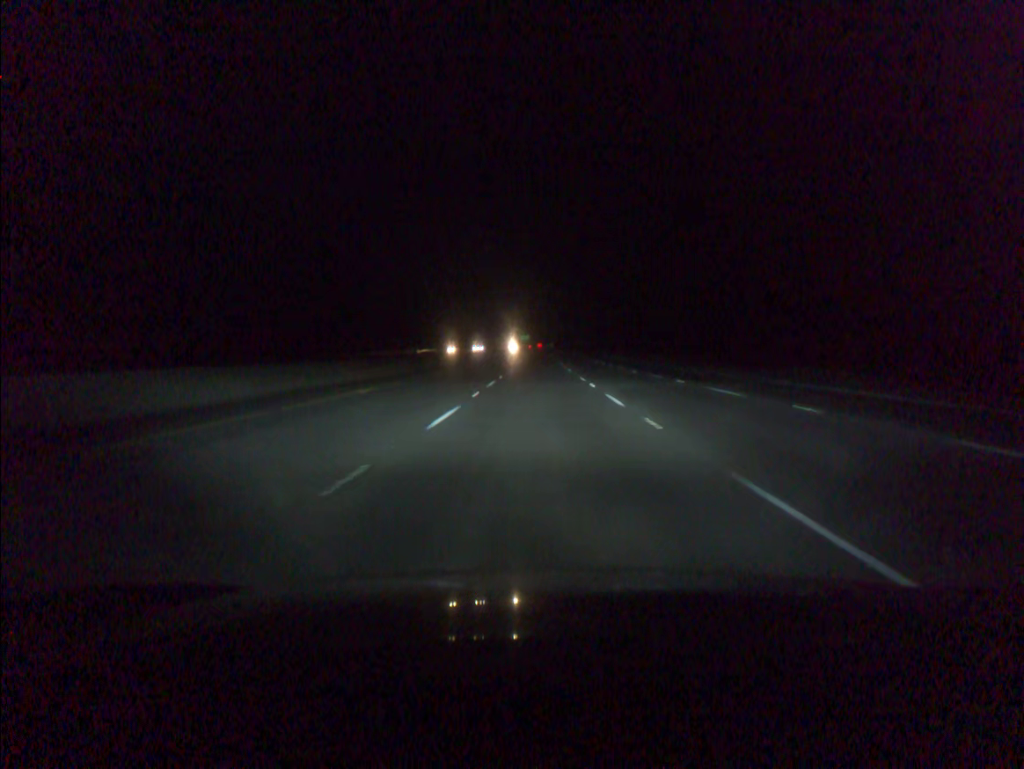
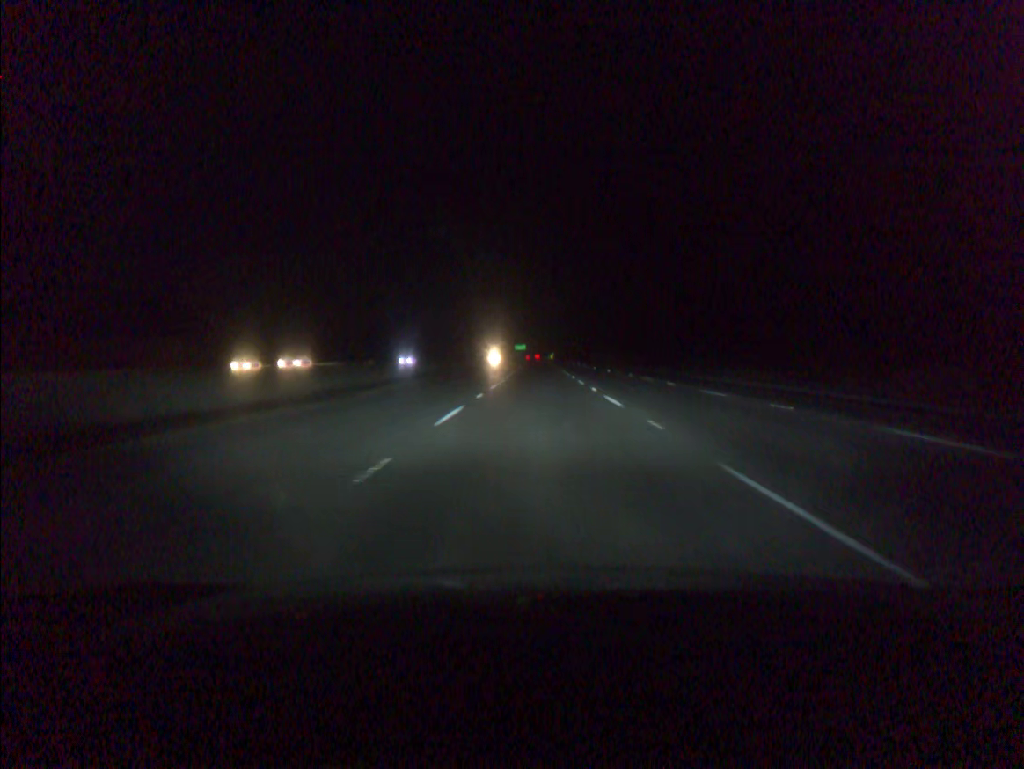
(-0.2, +101.3) m; 0°
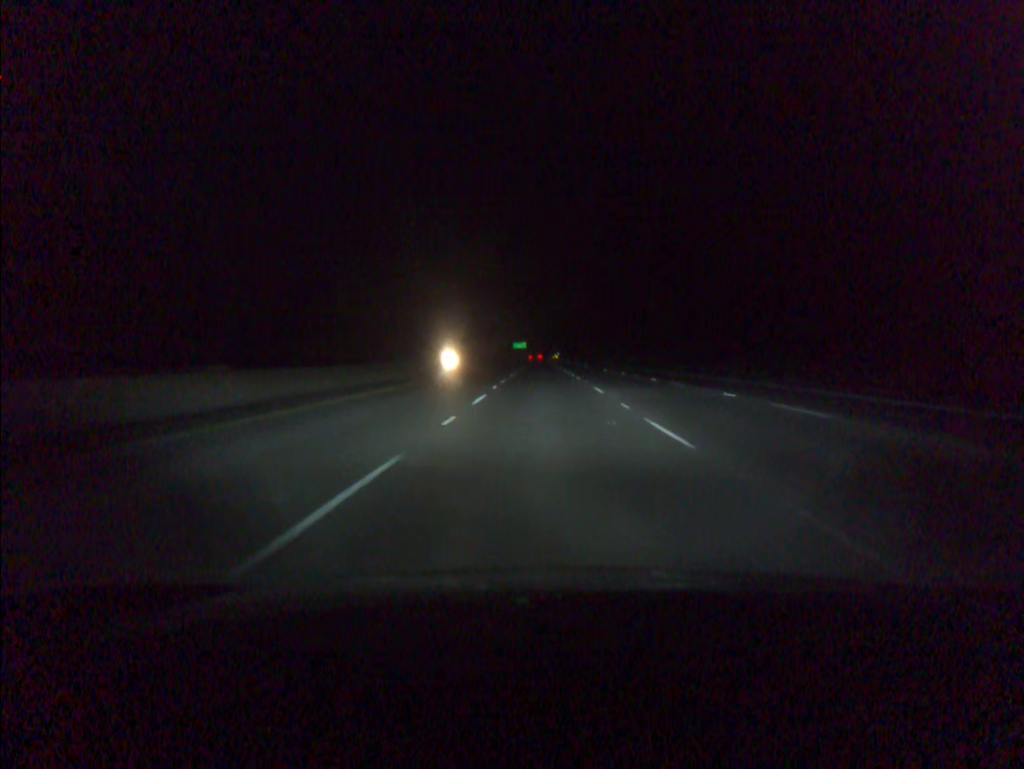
(-0.2, +81.2) m; 0°
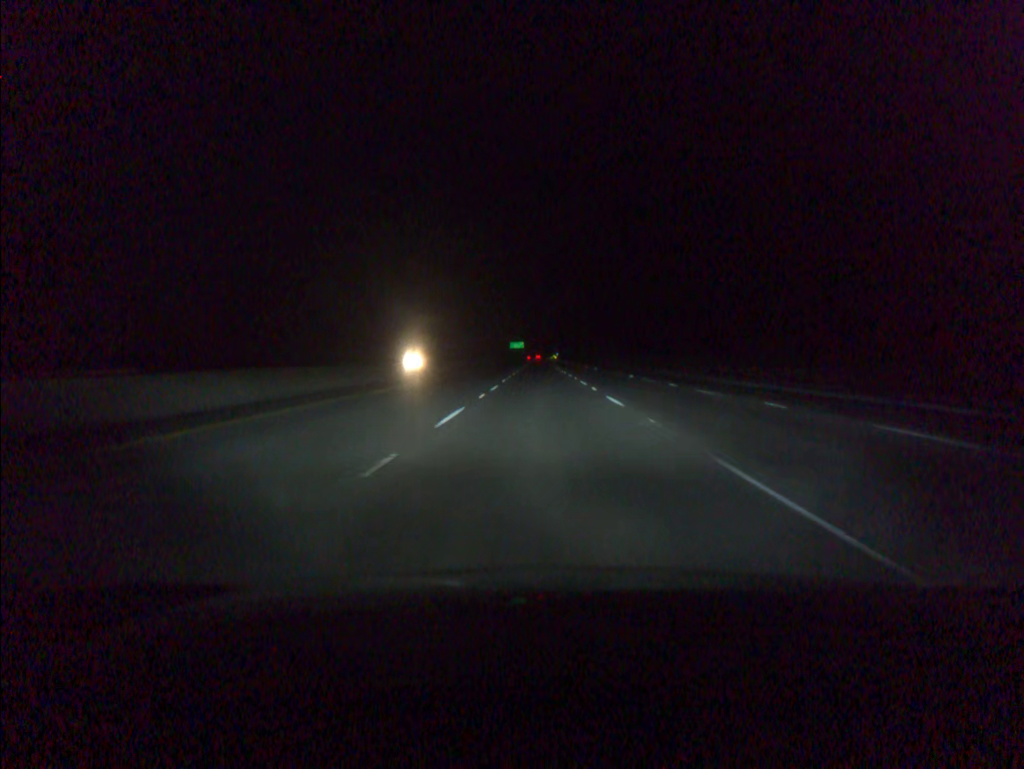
(0.0, +20.4) m; 0°
